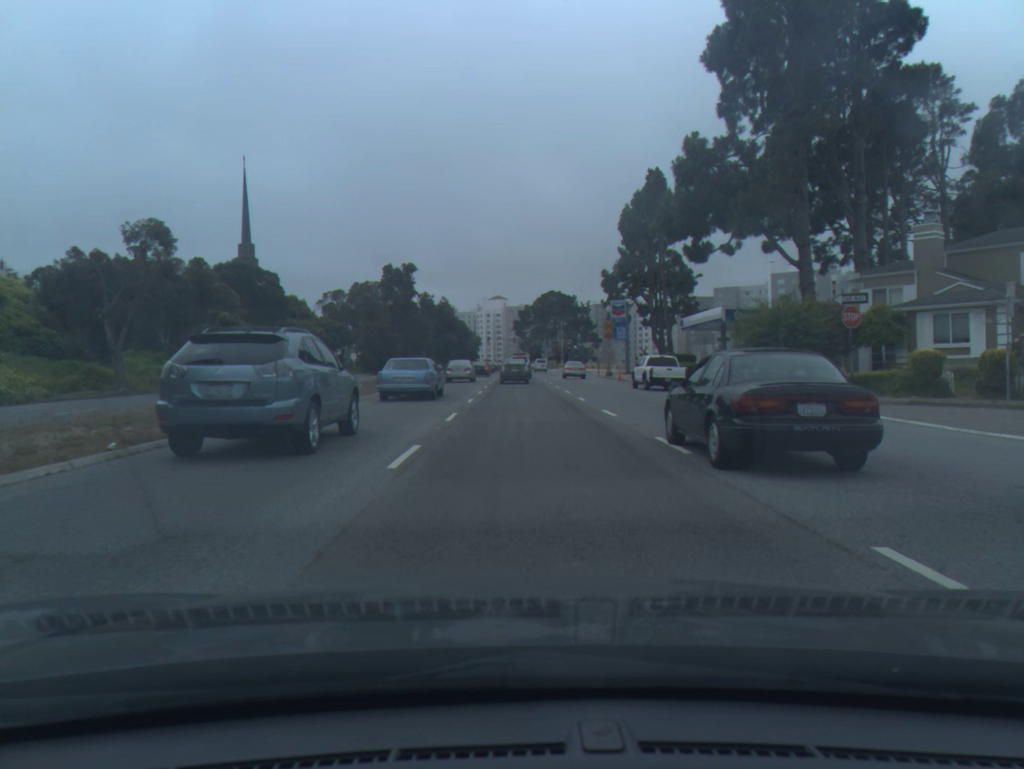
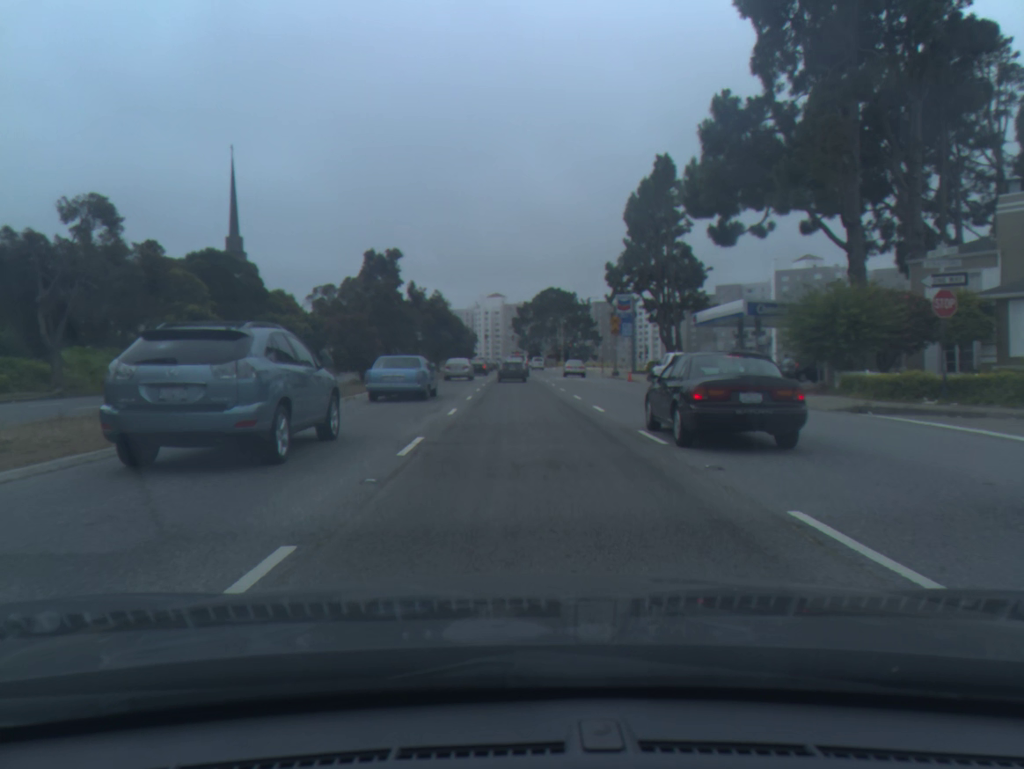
(0.0, +6.2) m; 0°
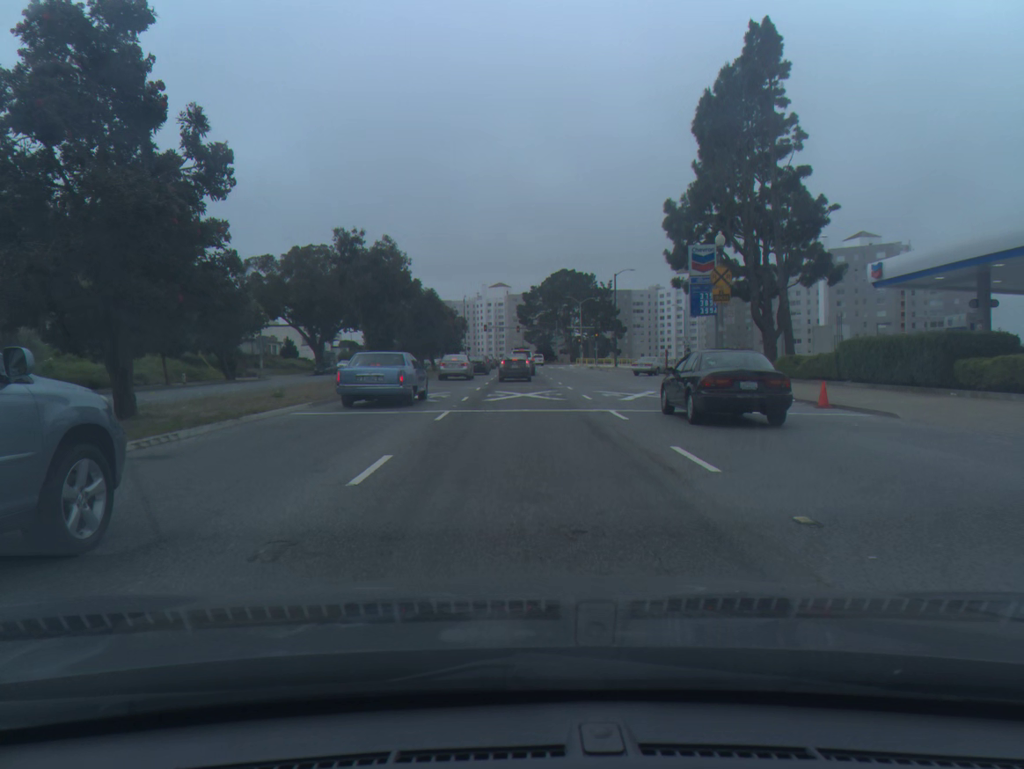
(-0.2, +32.0) m; 0°
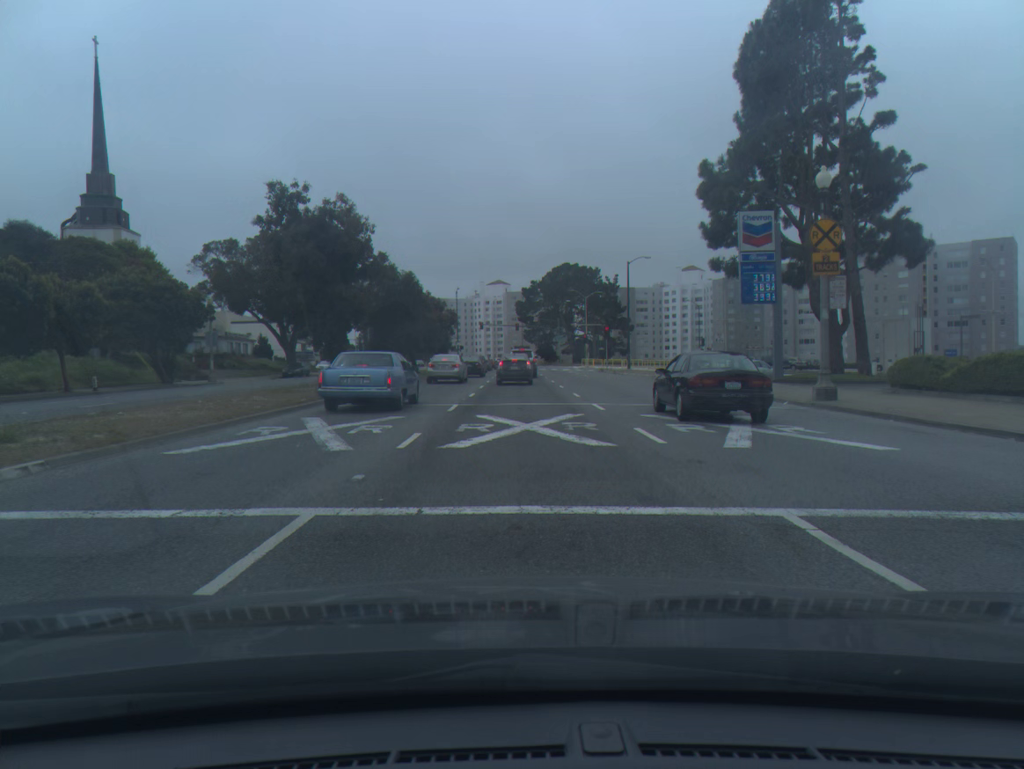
(0.0, +11.6) m; 0°
